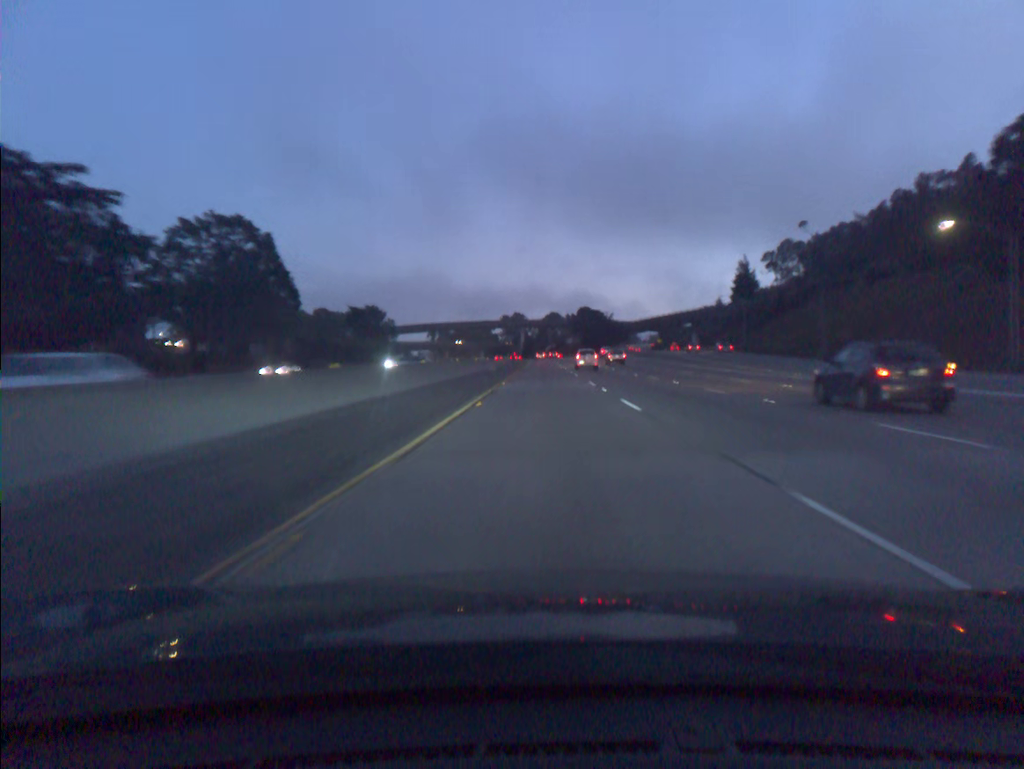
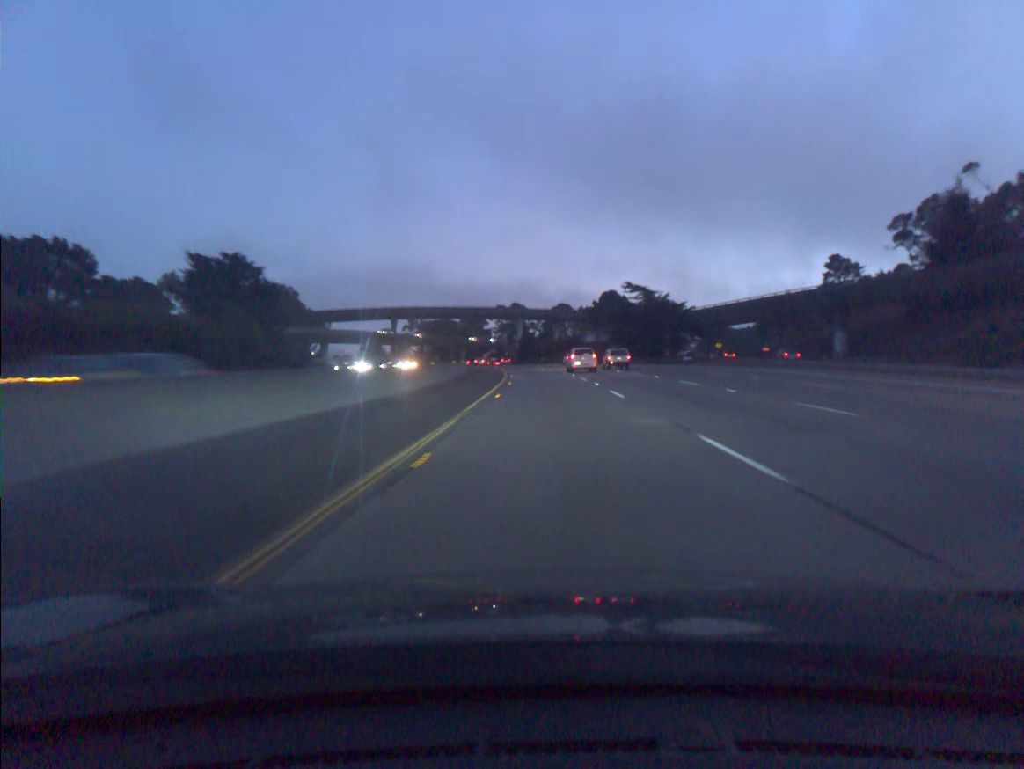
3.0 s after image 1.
(-0.3, +97.7) m; 0°
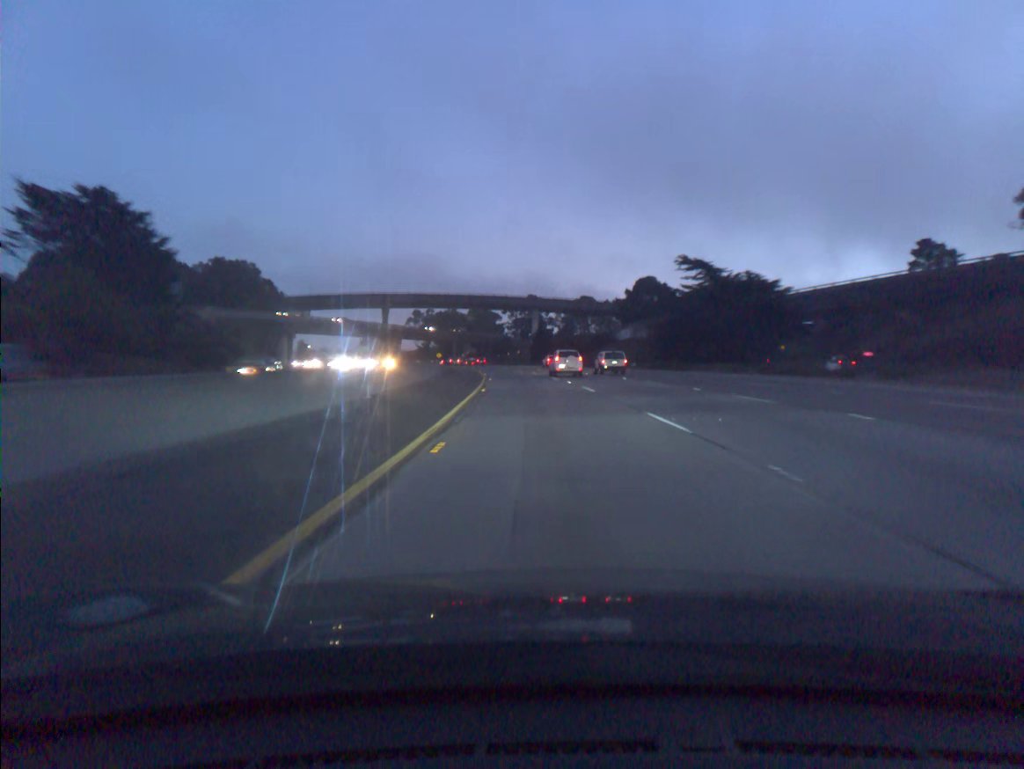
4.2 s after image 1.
(-0.2, +39.0) m; -1°
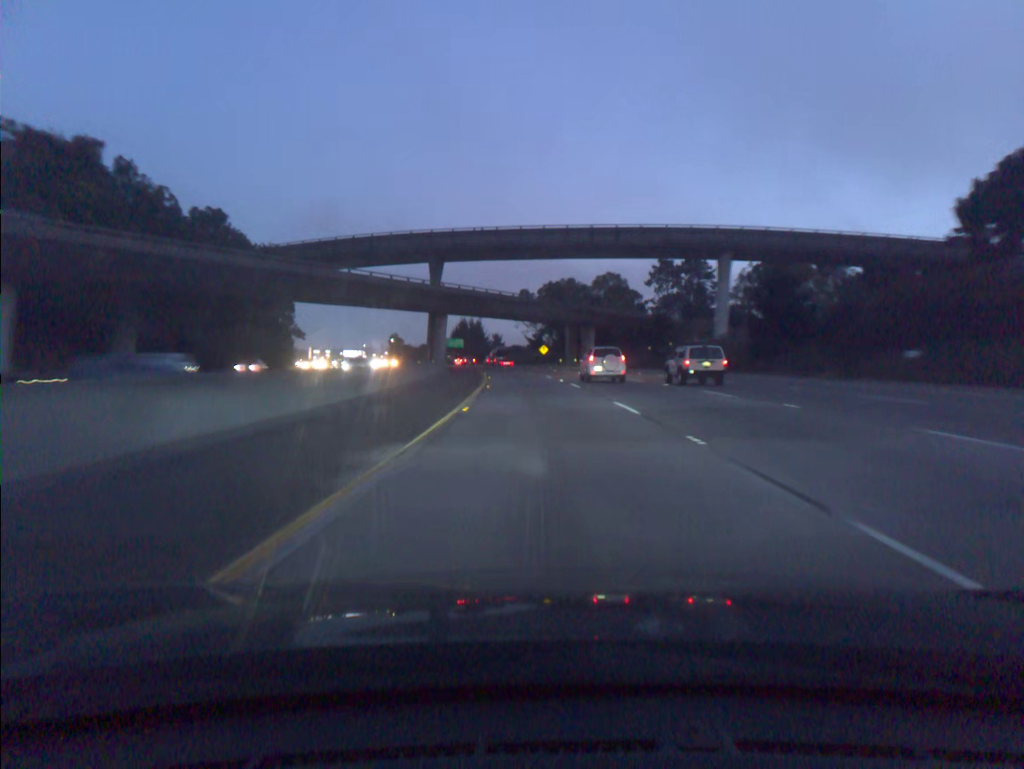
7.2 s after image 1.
(-7.5, +97.4) m; -9°
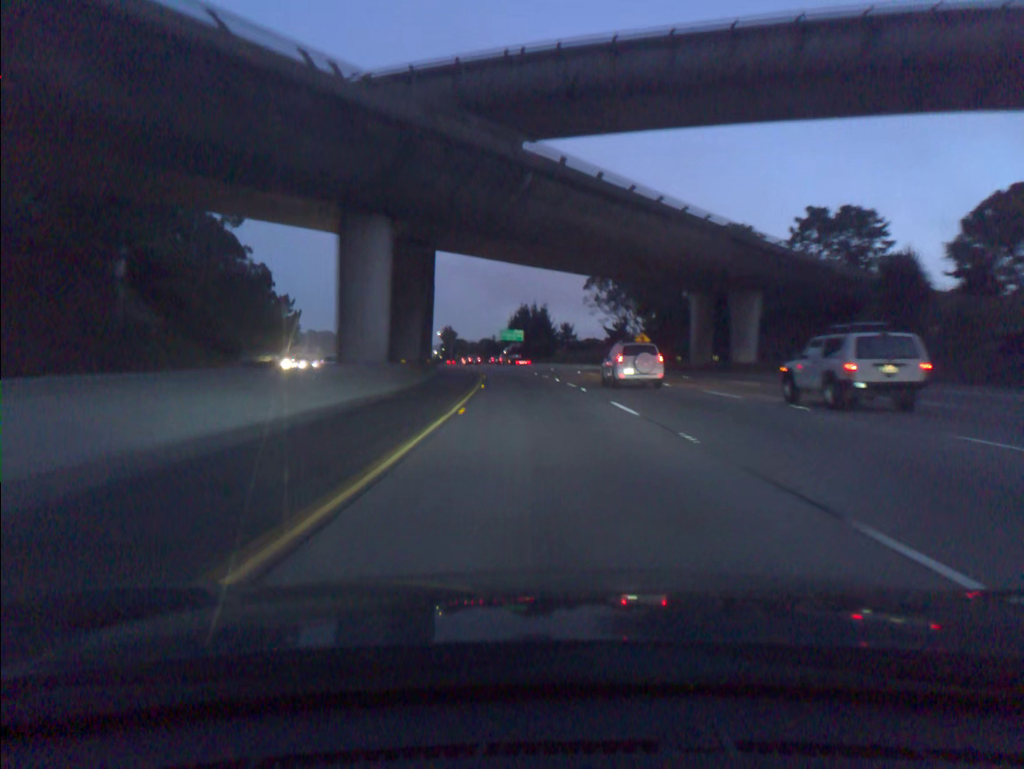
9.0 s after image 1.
(-2.7, +58.9) m; -5°
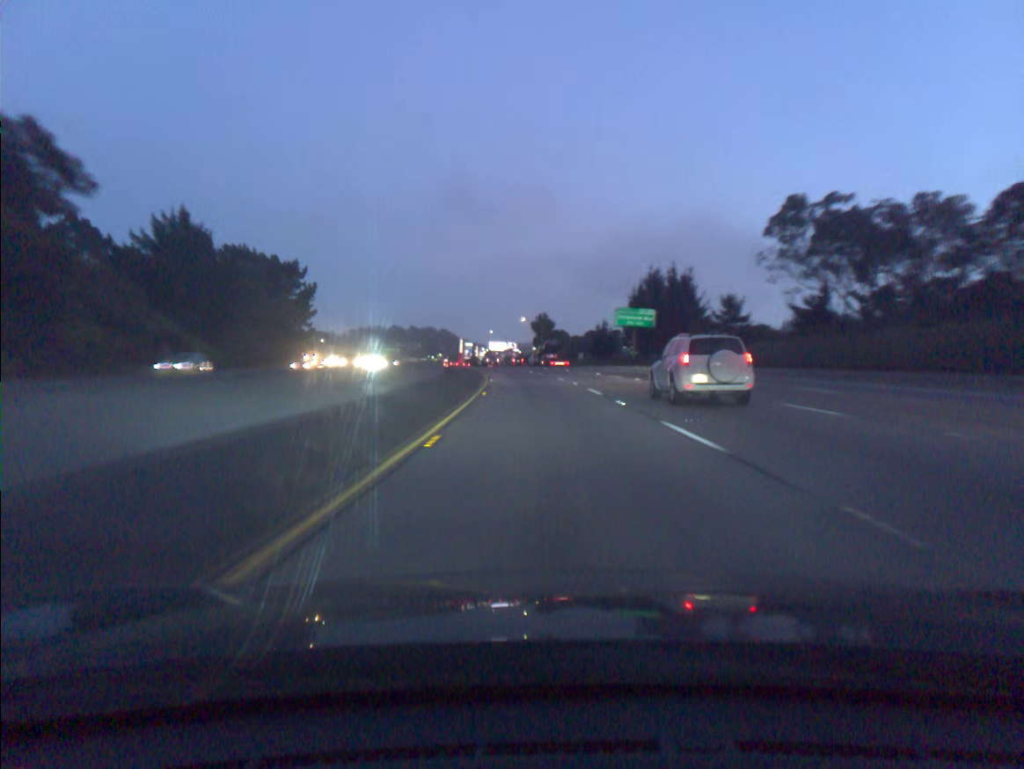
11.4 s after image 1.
(-5.3, +78.7) m; -8°
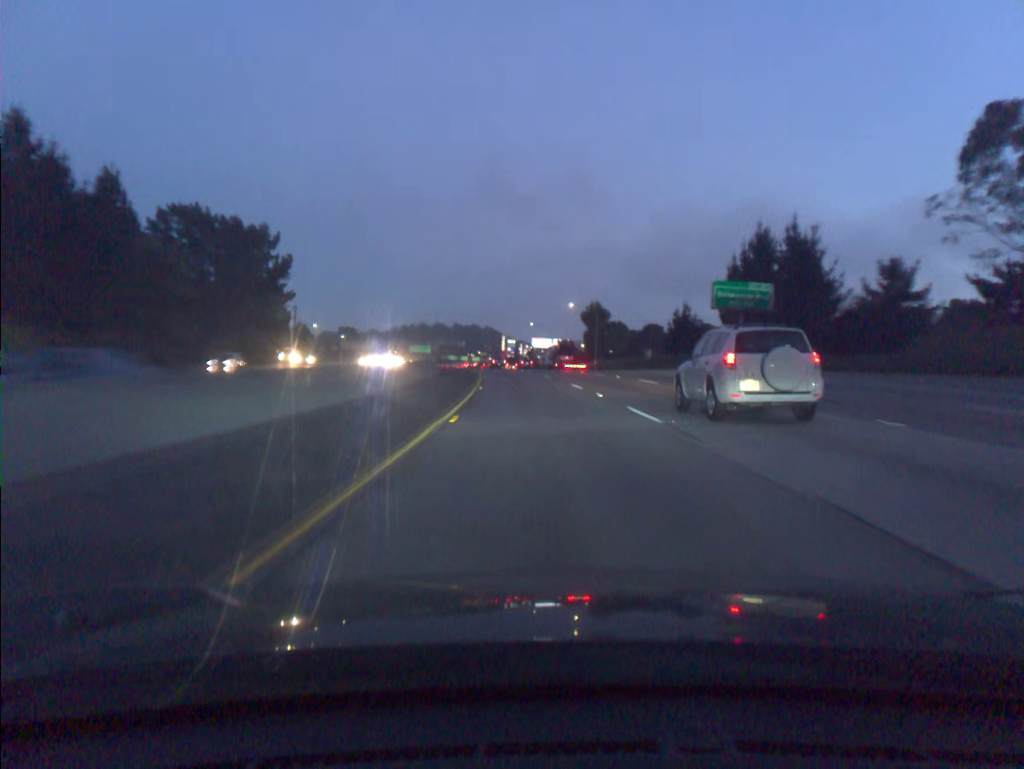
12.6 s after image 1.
(-1.2, +39.4) m; -3°
